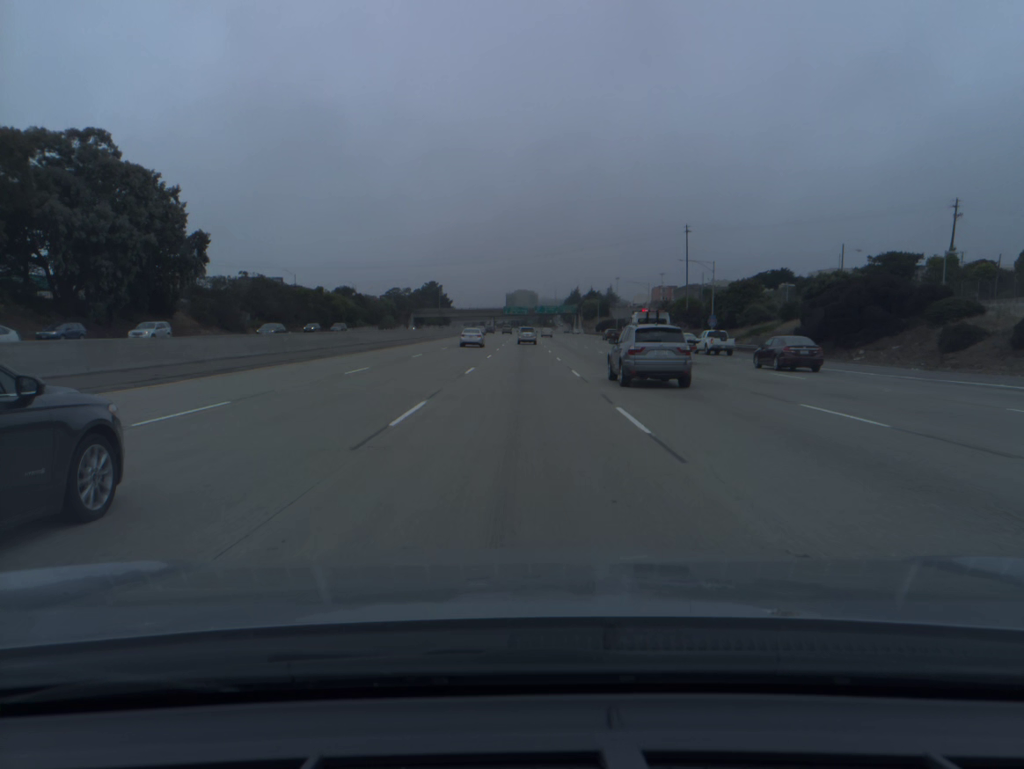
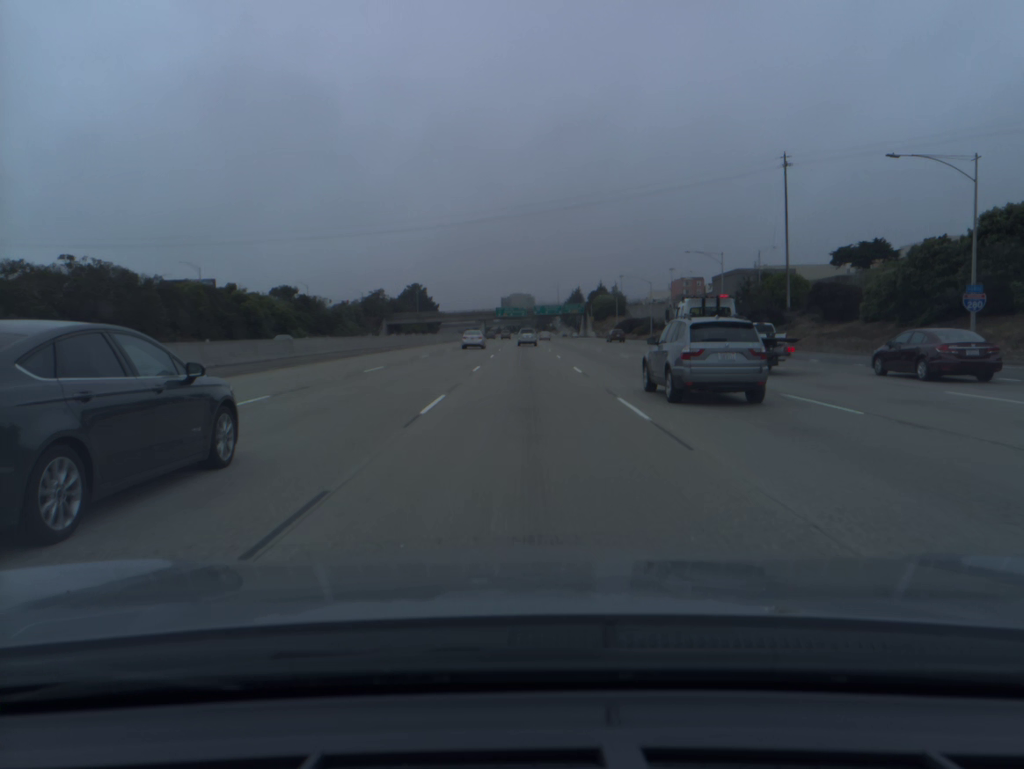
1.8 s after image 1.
(-0.1, +55.4) m; 0°
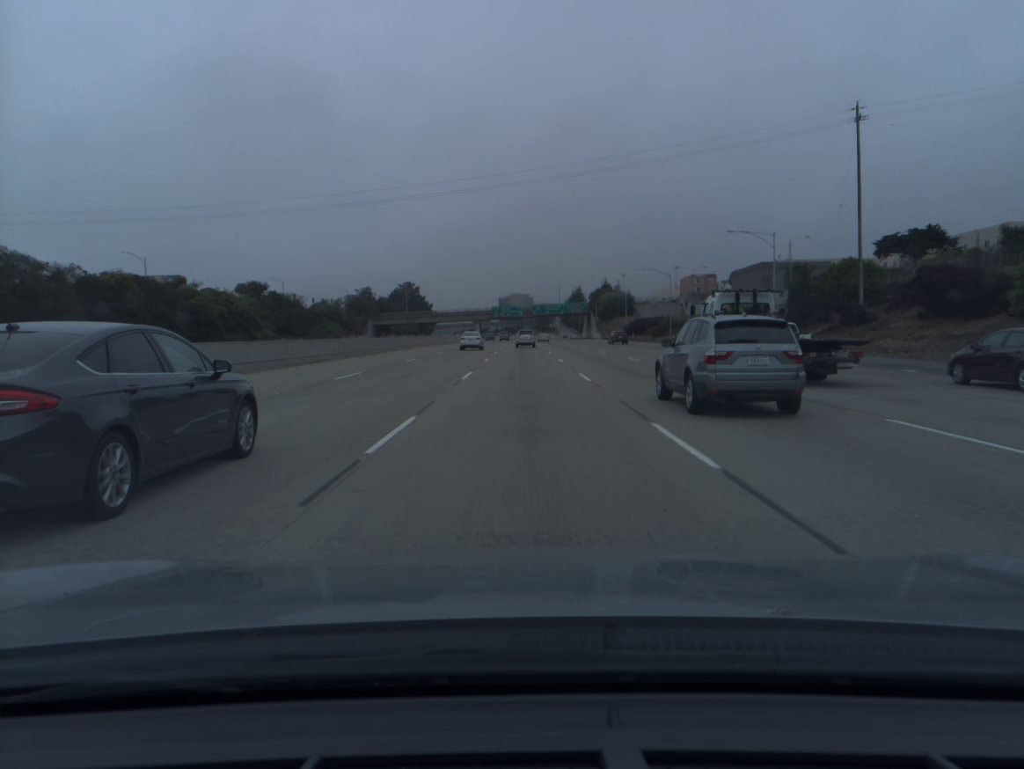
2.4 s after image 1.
(0.0, +18.5) m; 0°
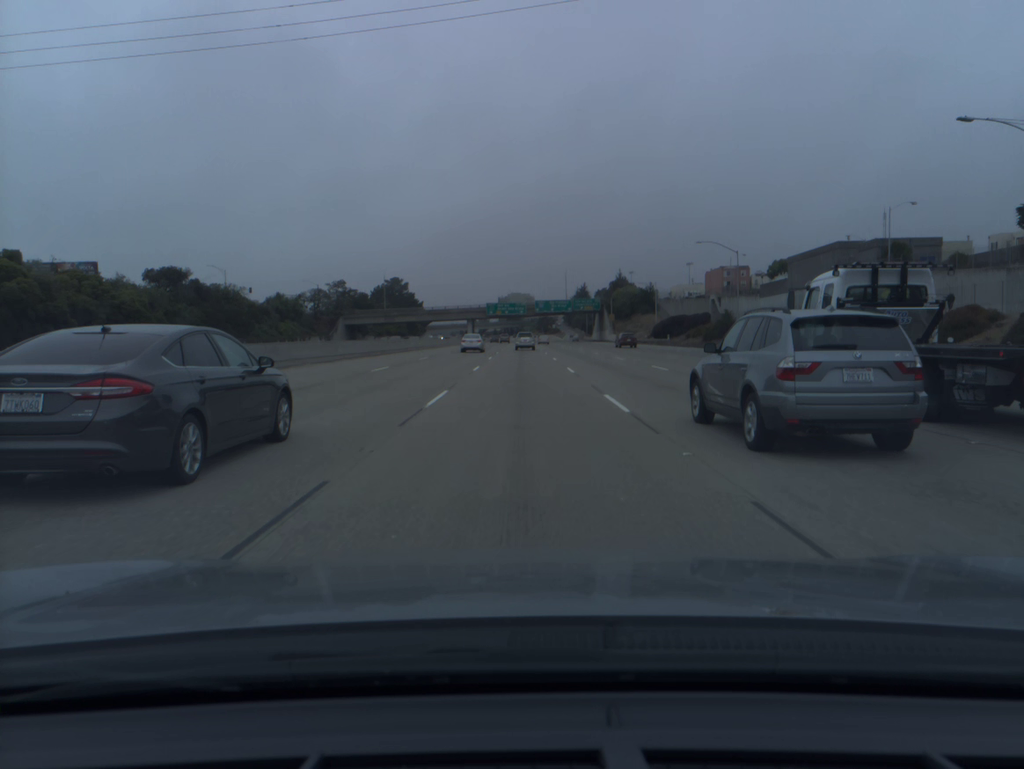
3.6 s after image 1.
(0.0, +37.0) m; 0°
